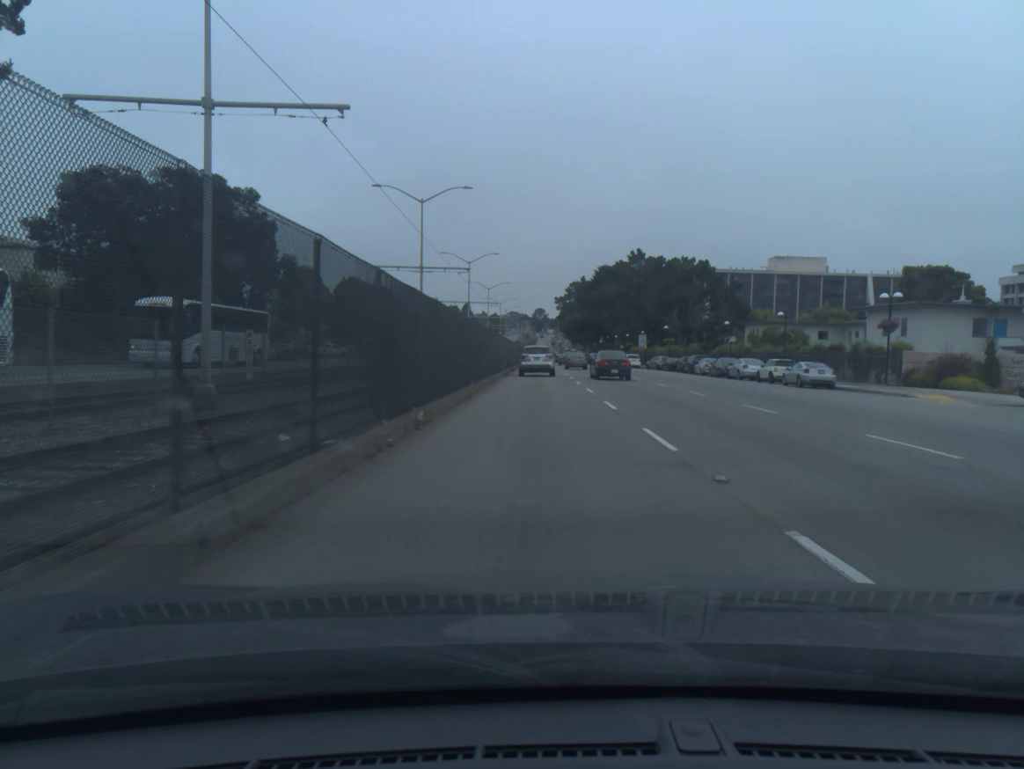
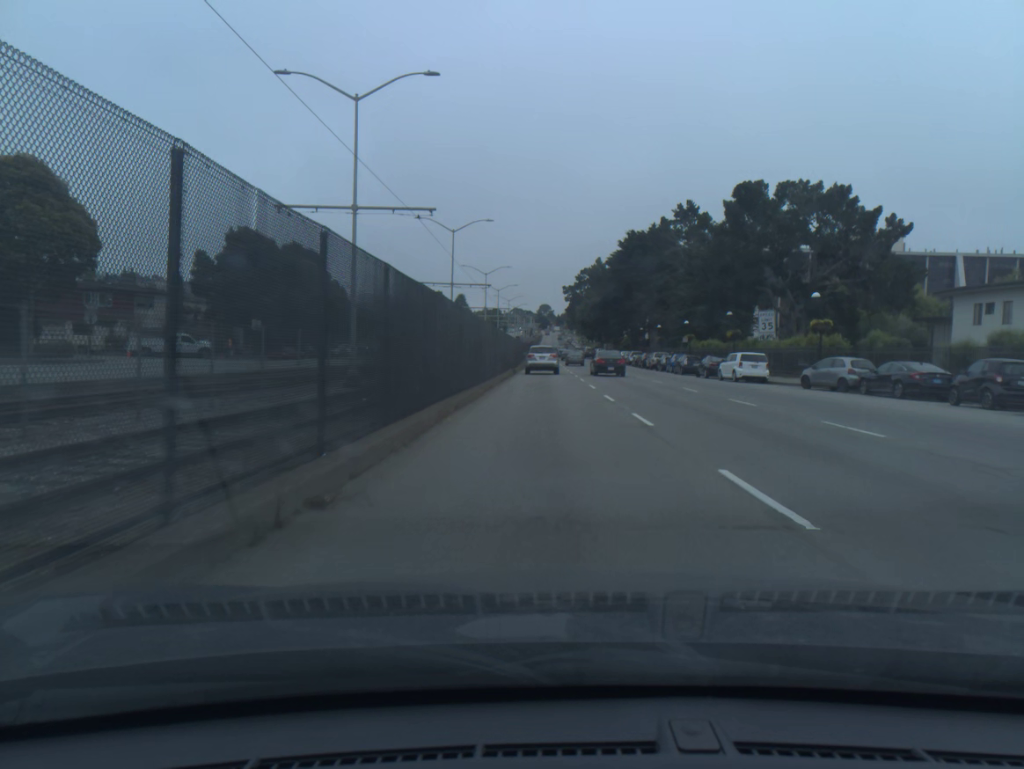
(-0.1, +49.2) m; 0°
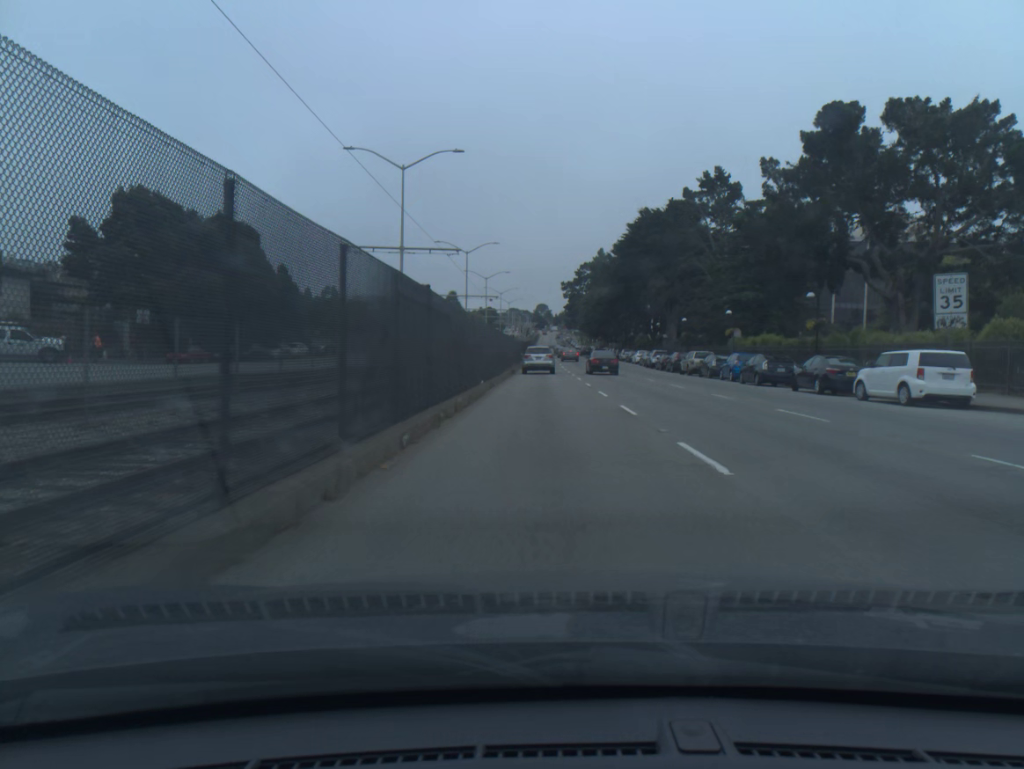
(0.0, +20.1) m; 0°
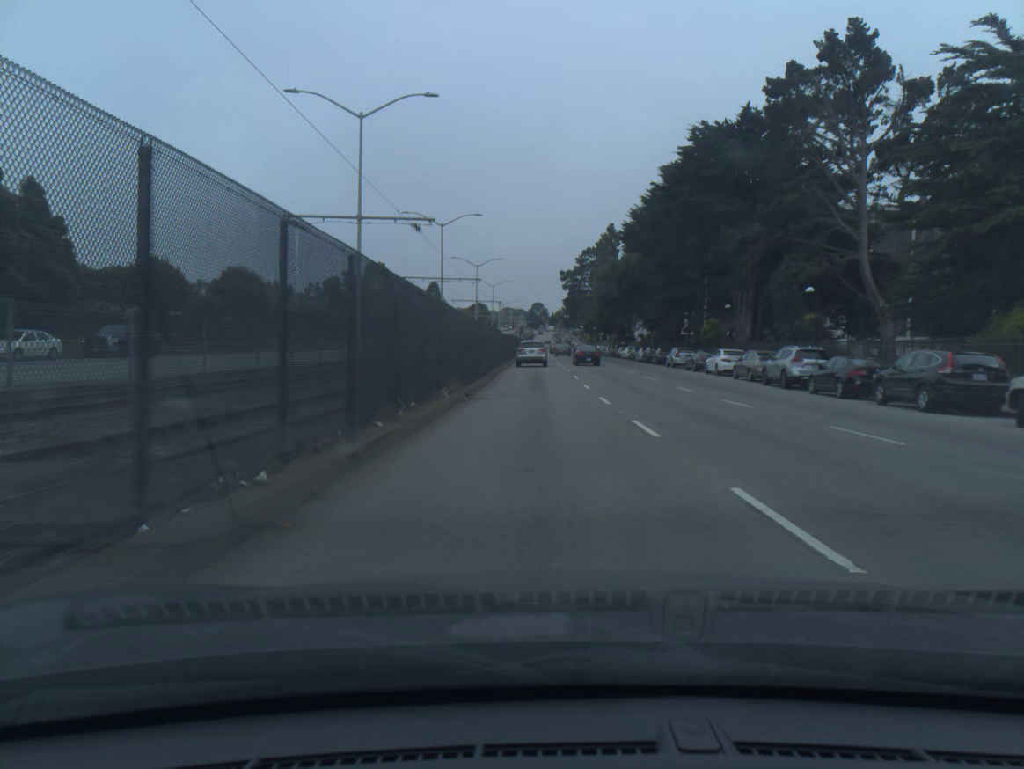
(+0.1, +40.3) m; 0°
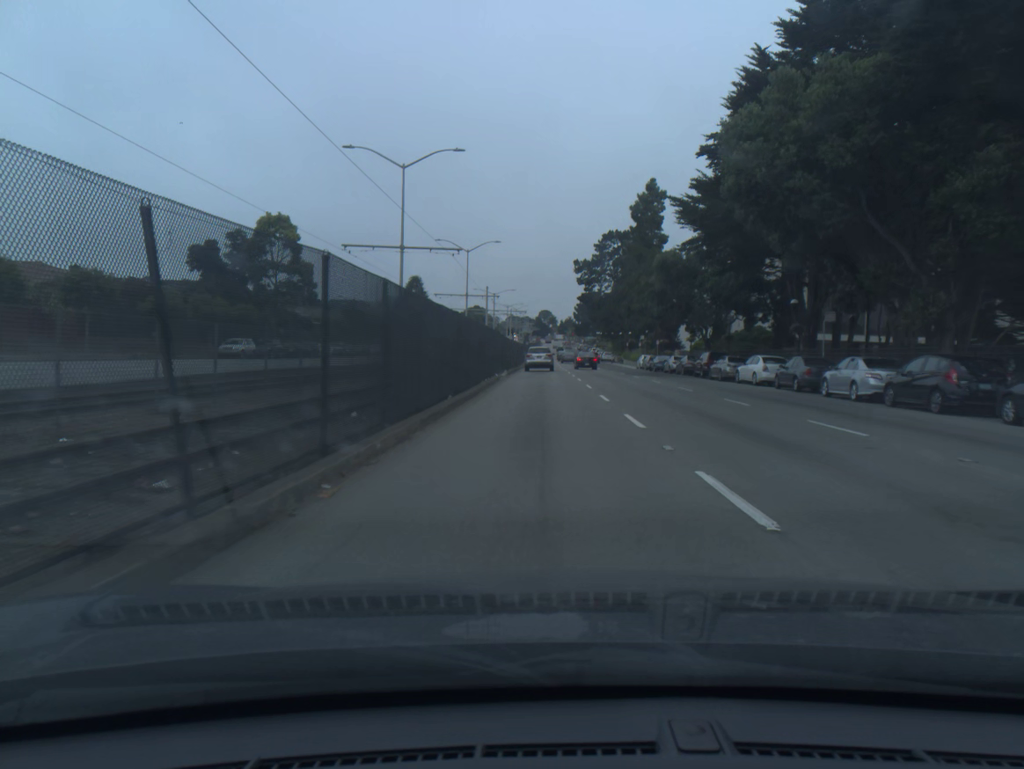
(-0.1, +50.9) m; 0°
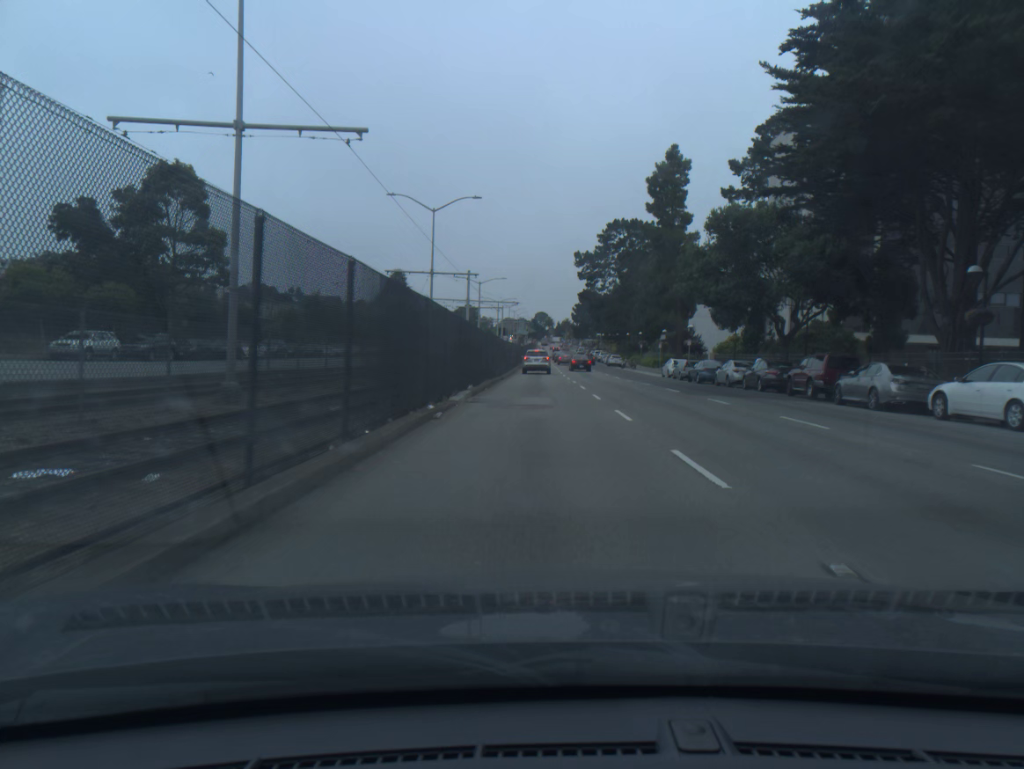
(0.0, +20.4) m; 0°
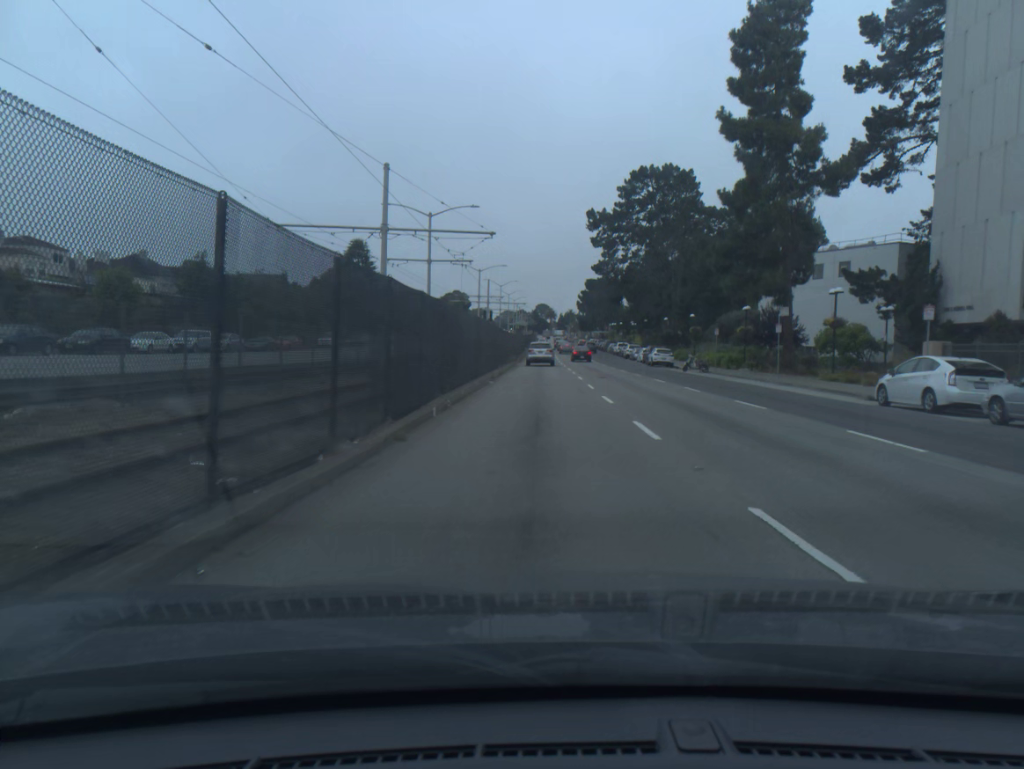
(0.0, +40.4) m; 0°
